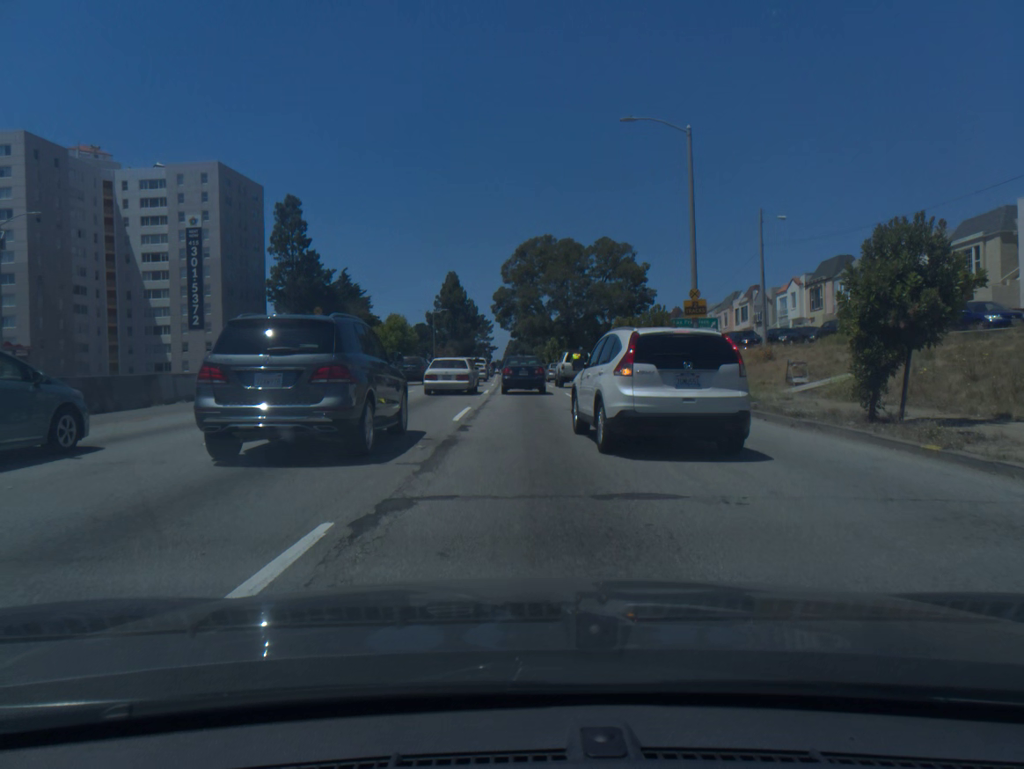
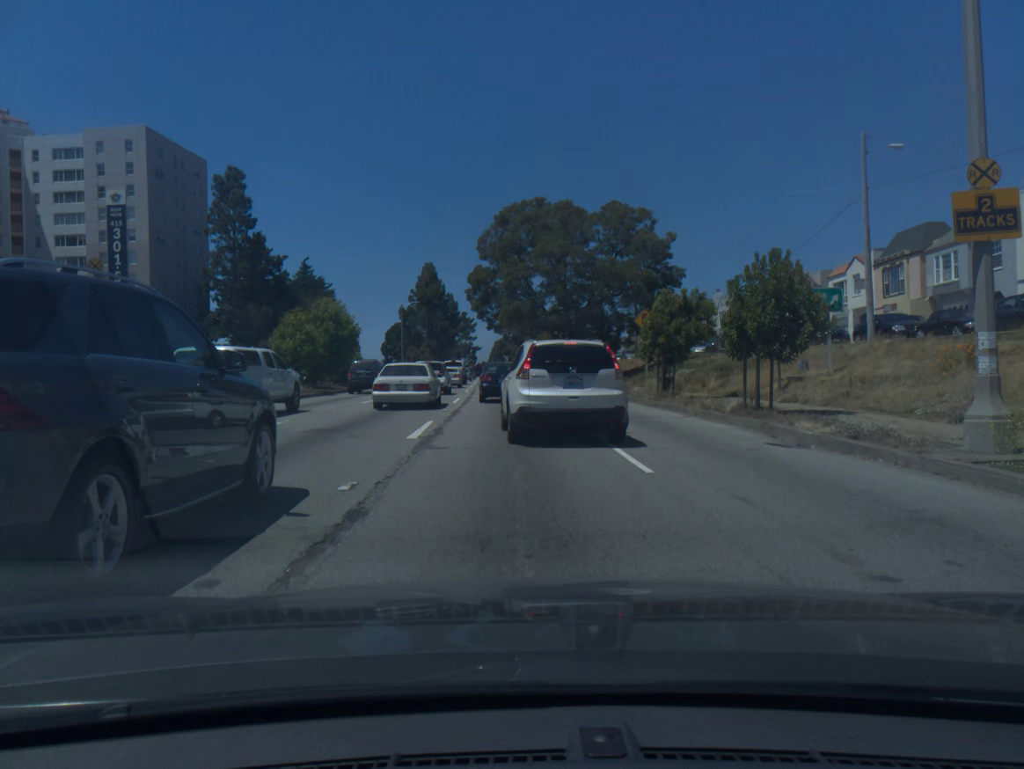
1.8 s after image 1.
(+0.2, +17.6) m; +1°
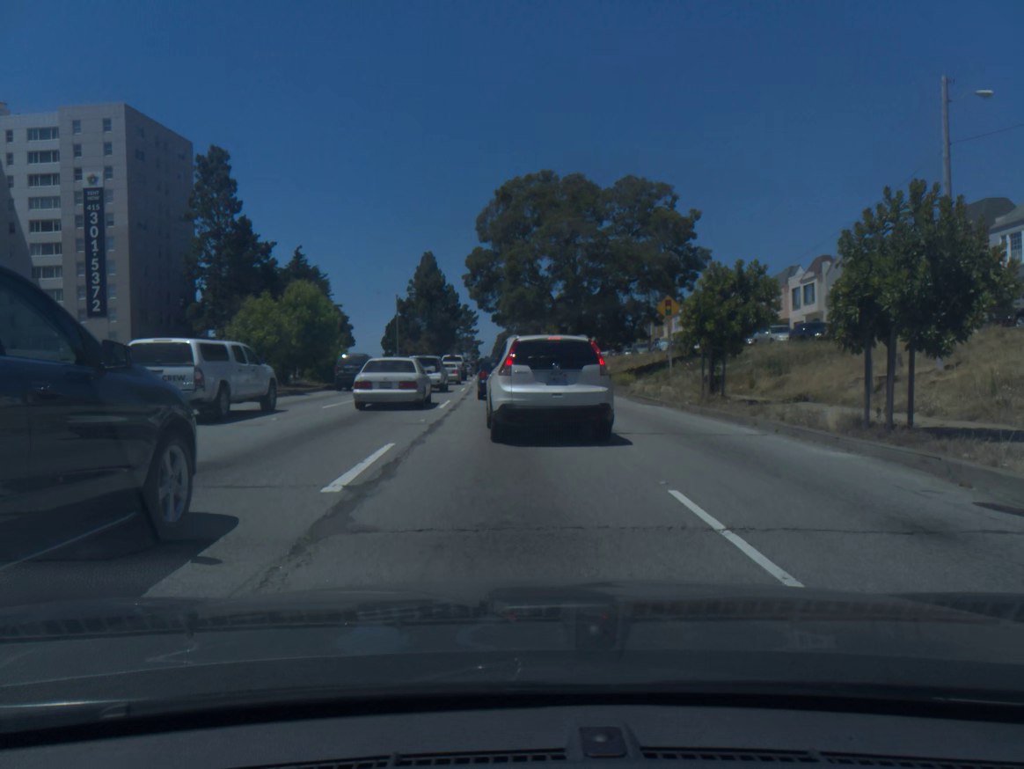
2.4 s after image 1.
(0.0, +5.9) m; 0°
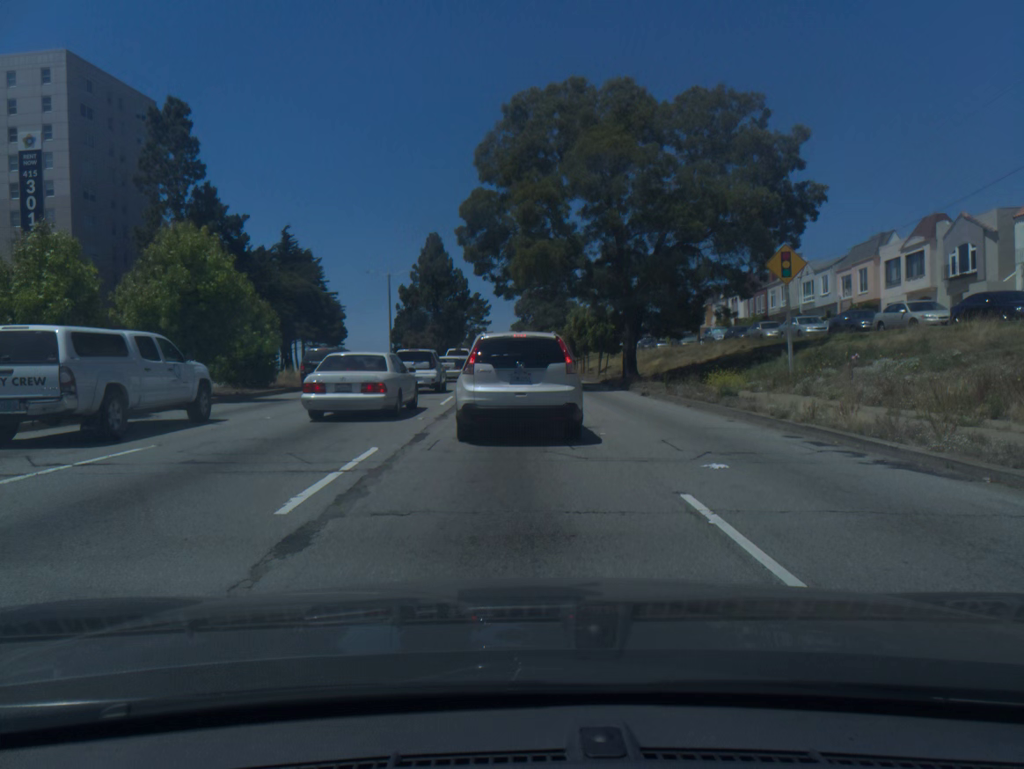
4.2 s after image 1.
(-0.1, +15.6) m; -1°
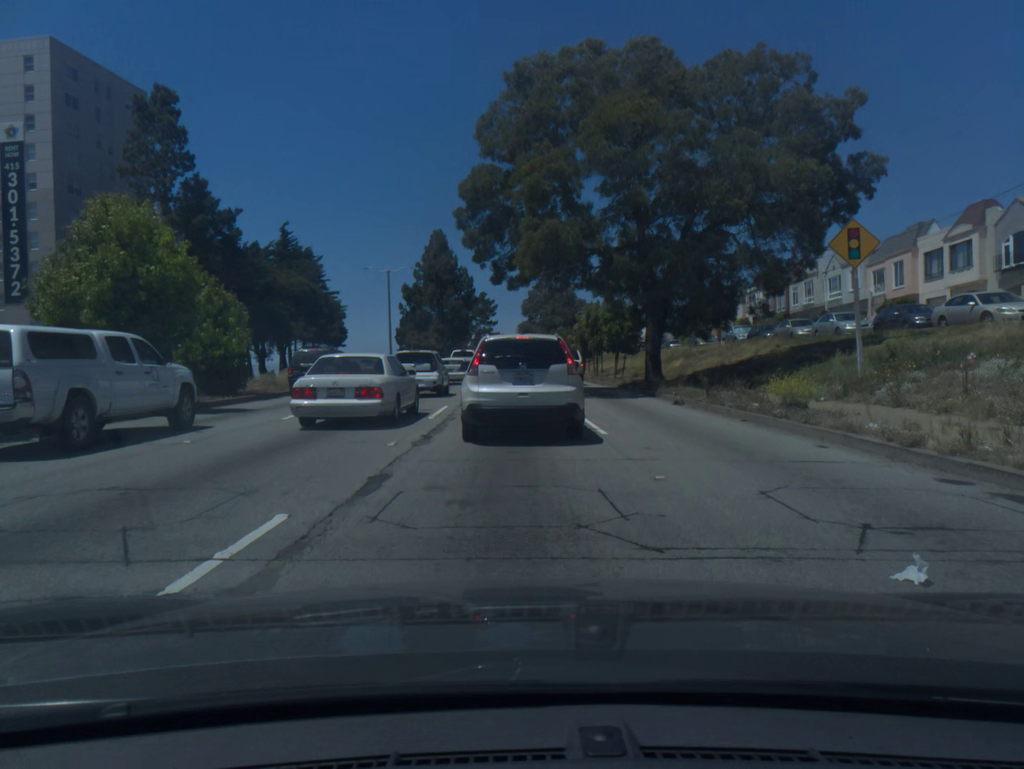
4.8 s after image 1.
(0.0, +4.5) m; -1°
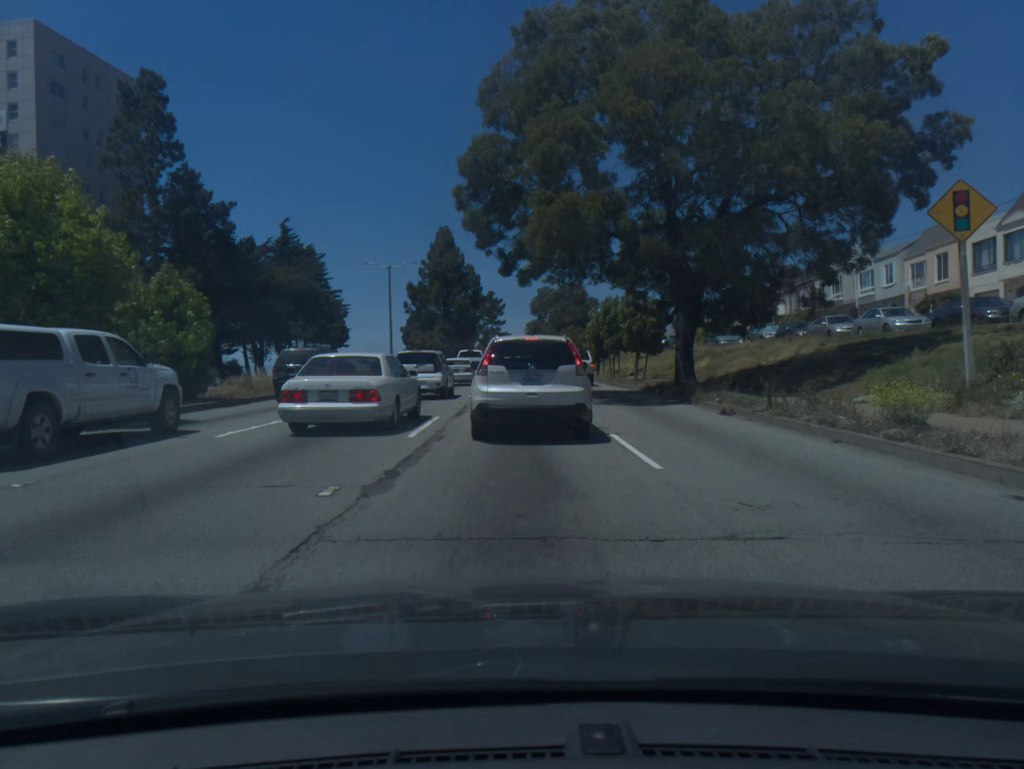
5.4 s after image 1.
(0.0, +4.3) m; -1°
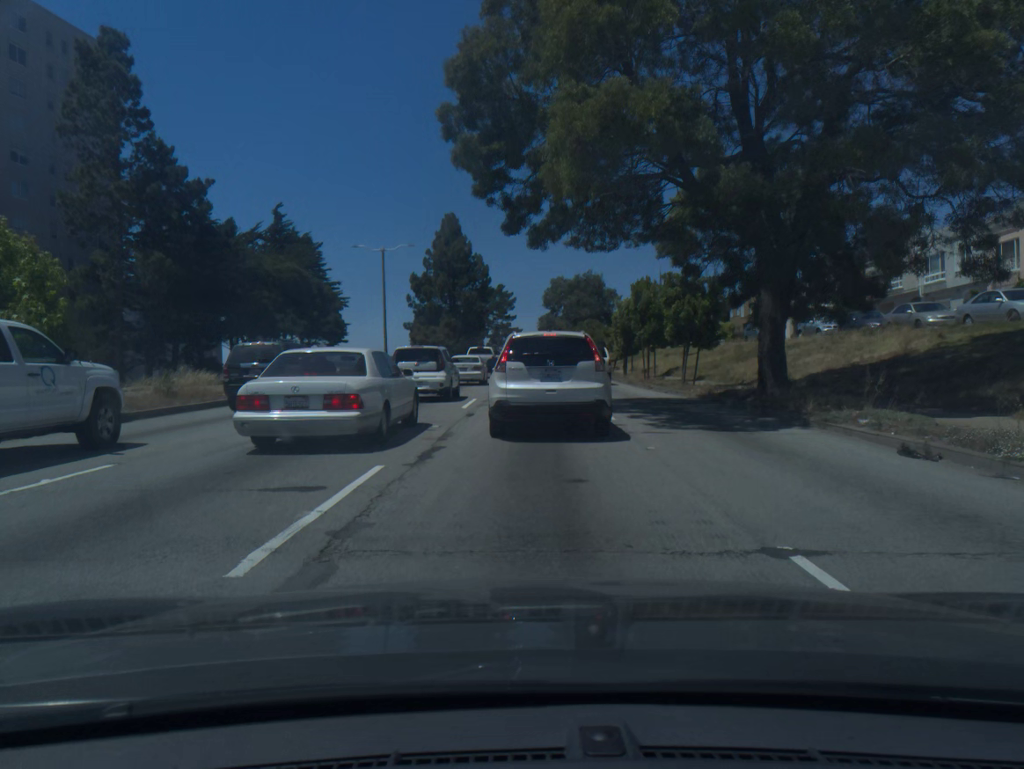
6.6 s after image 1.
(0.0, +8.1) m; -1°
